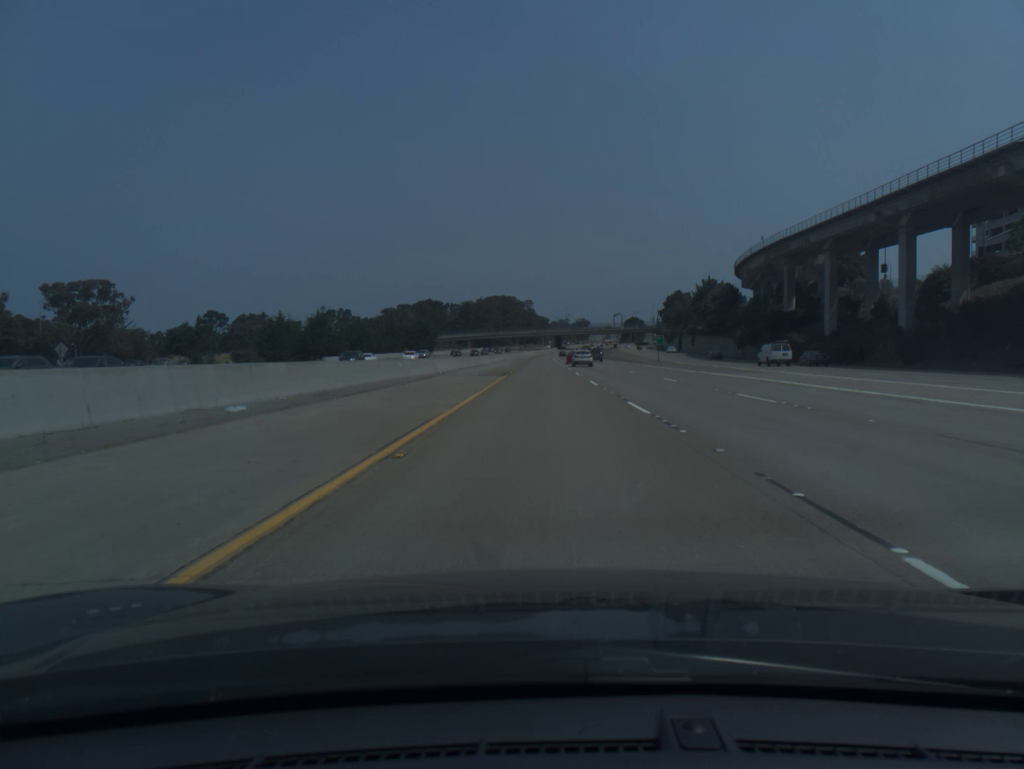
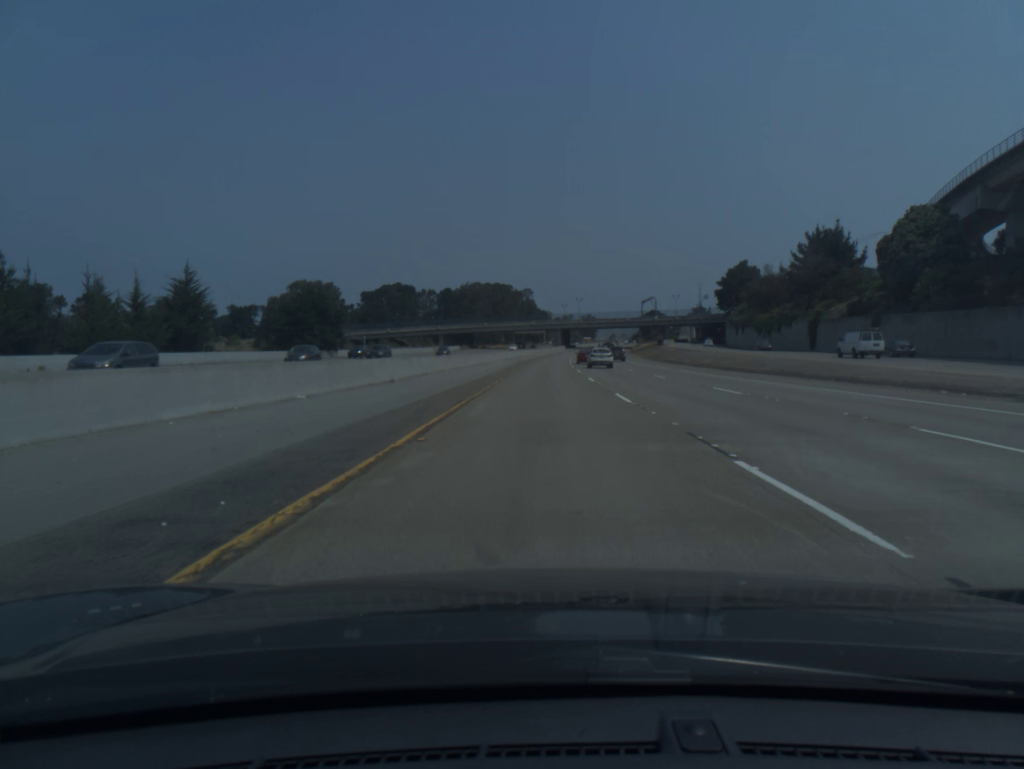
(-0.1, +98.3) m; 0°
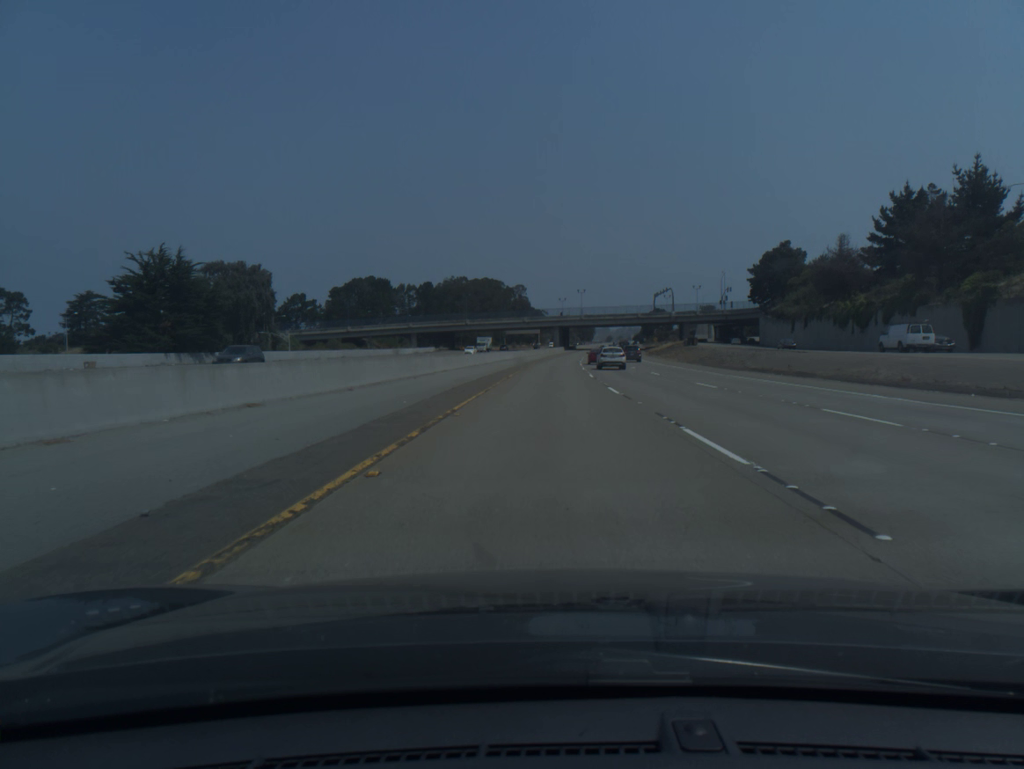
(+0.1, +39.3) m; 0°
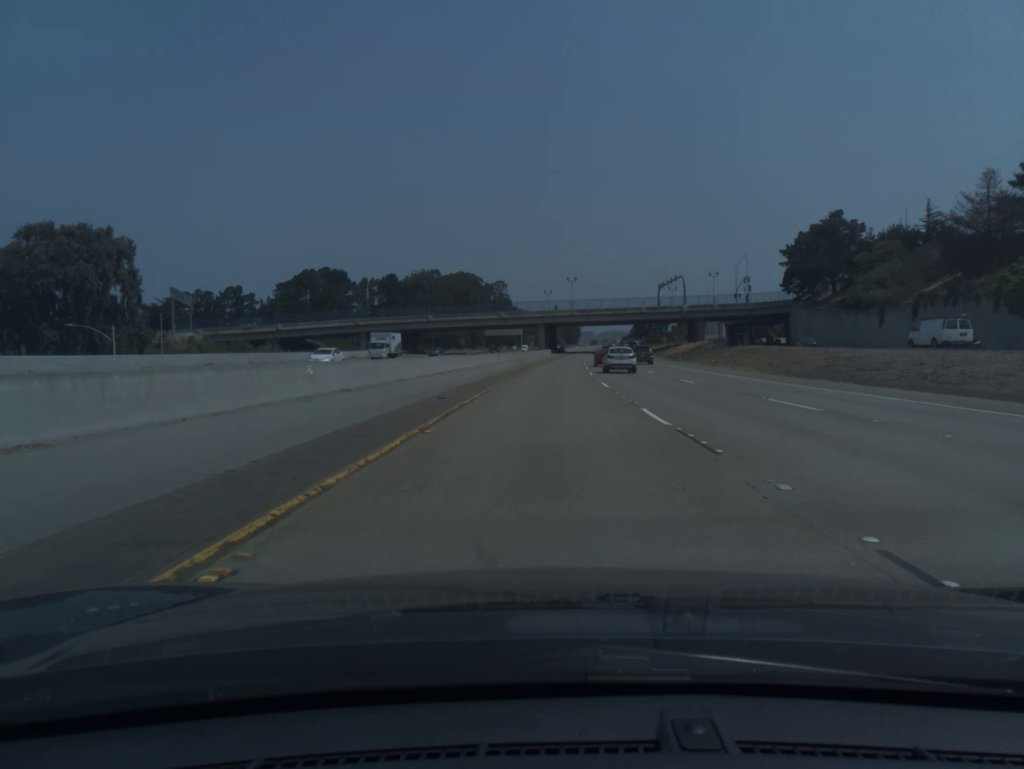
(+0.4, +39.2) m; +1°
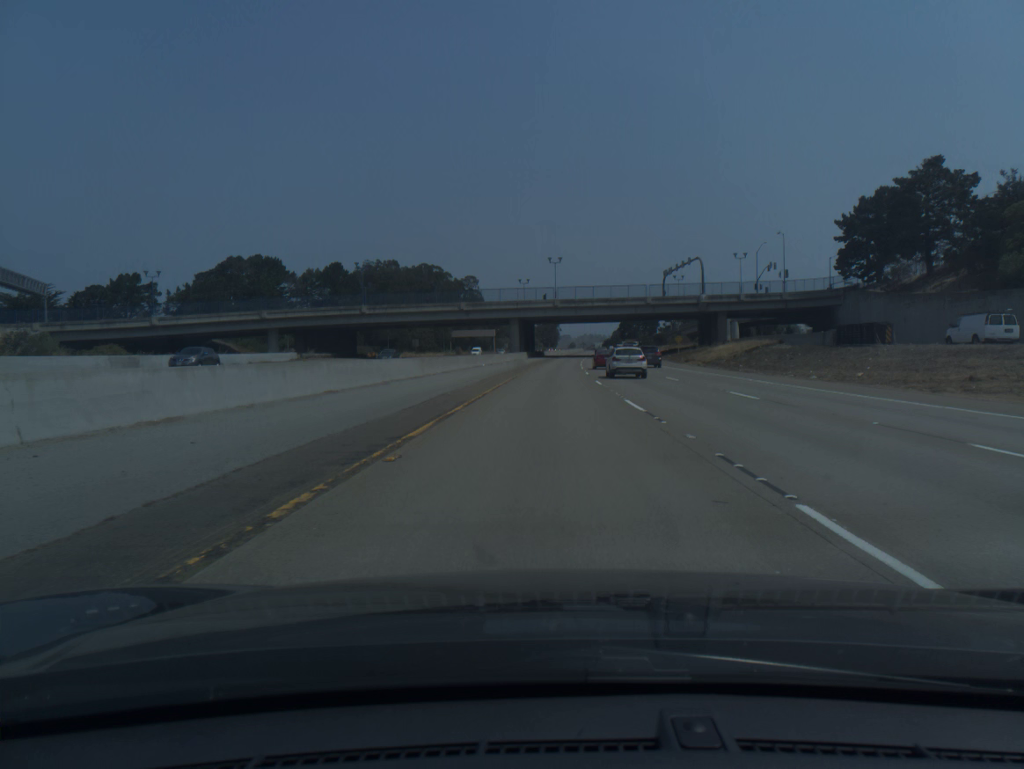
(+0.5, +39.1) m; +2°
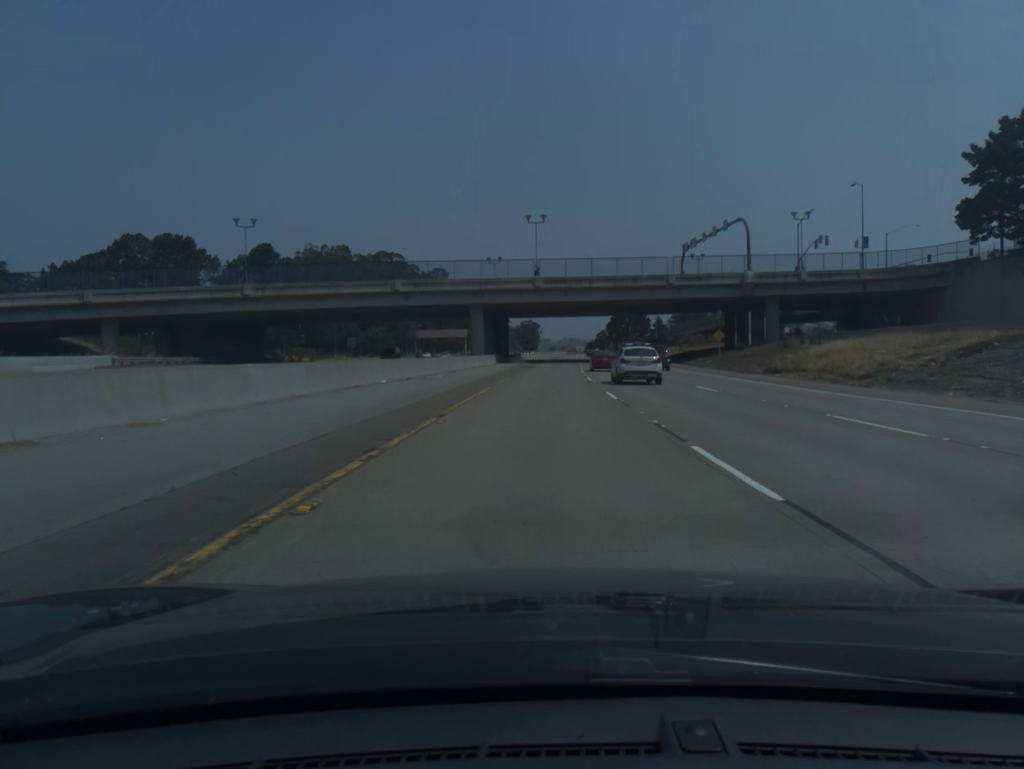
(+0.5, +39.1) m; +1°
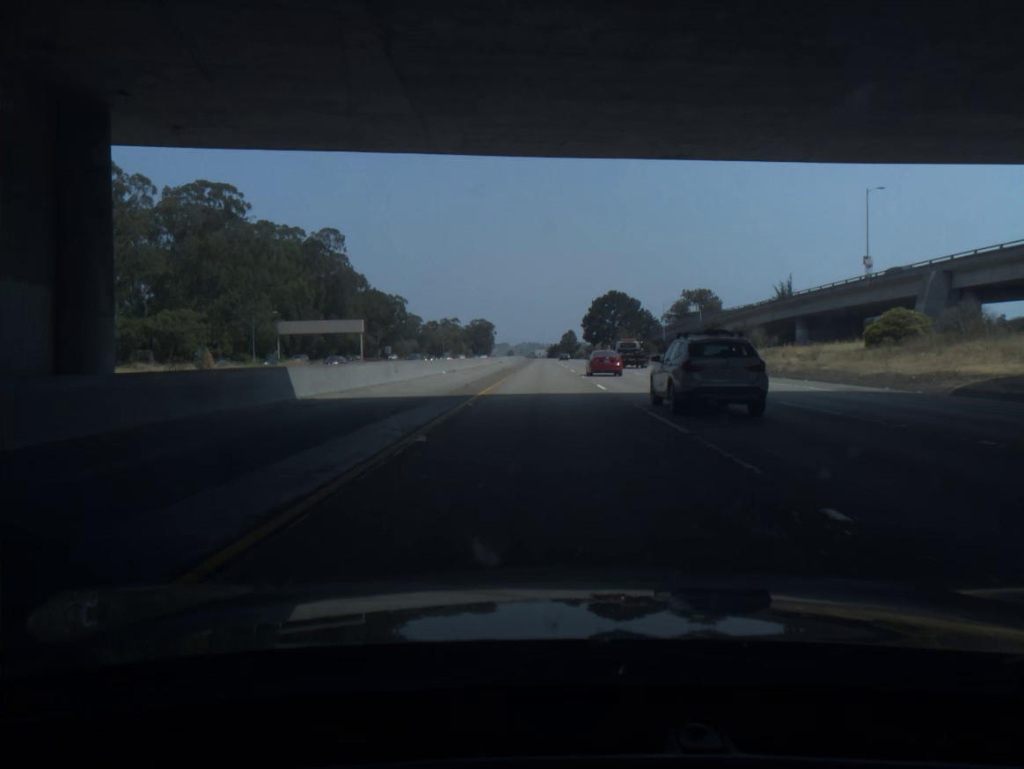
(+2.6, +97.7) m; +3°
